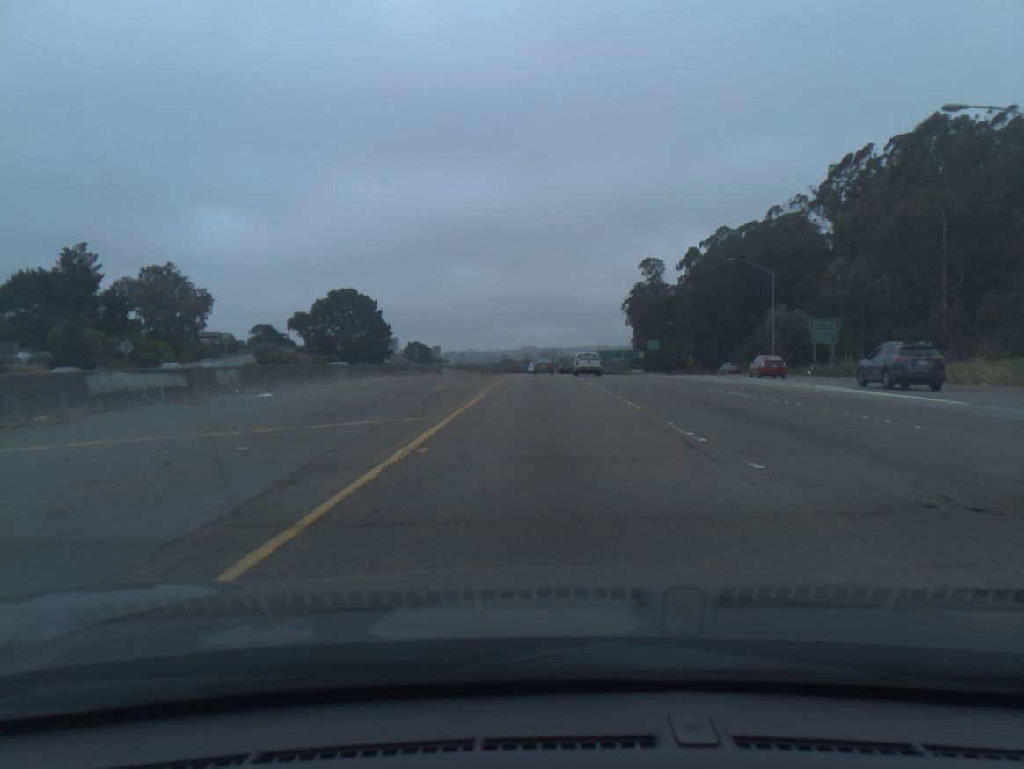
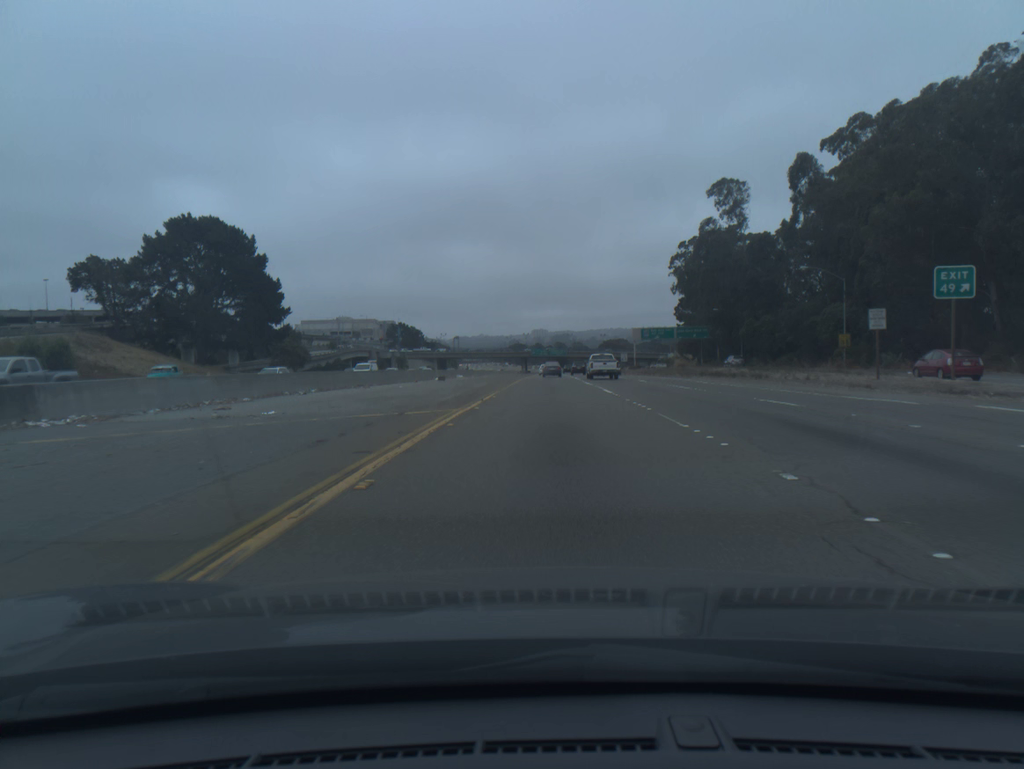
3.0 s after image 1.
(-0.3, +73.9) m; -1°
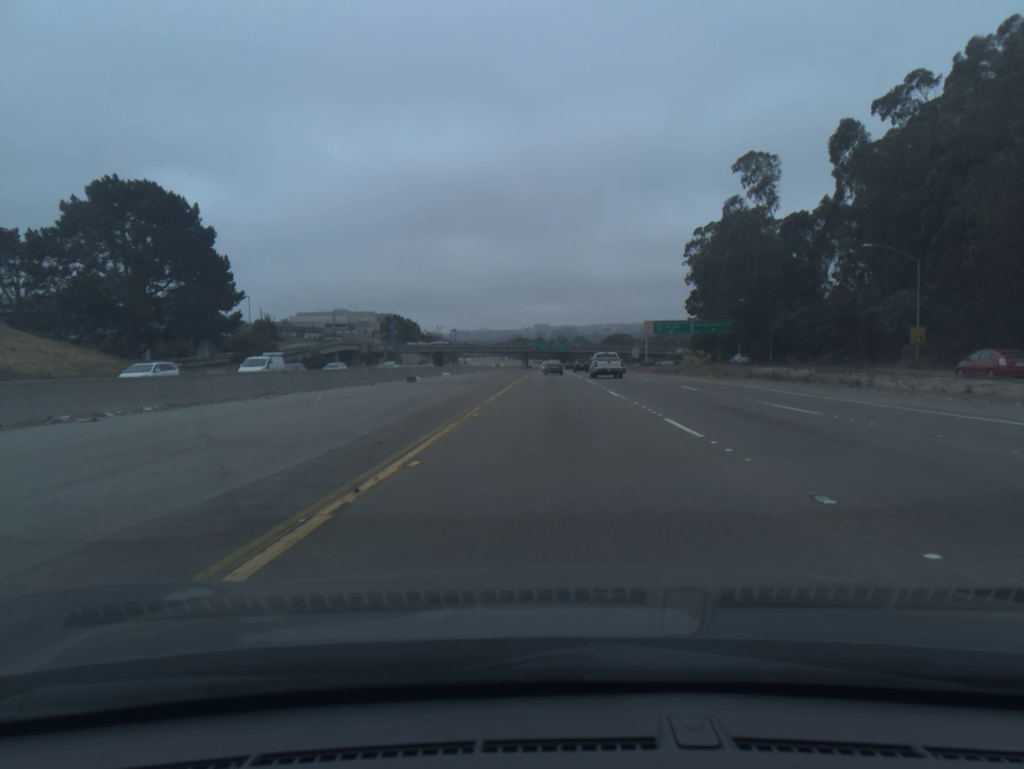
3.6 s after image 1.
(0.0, +15.3) m; 0°
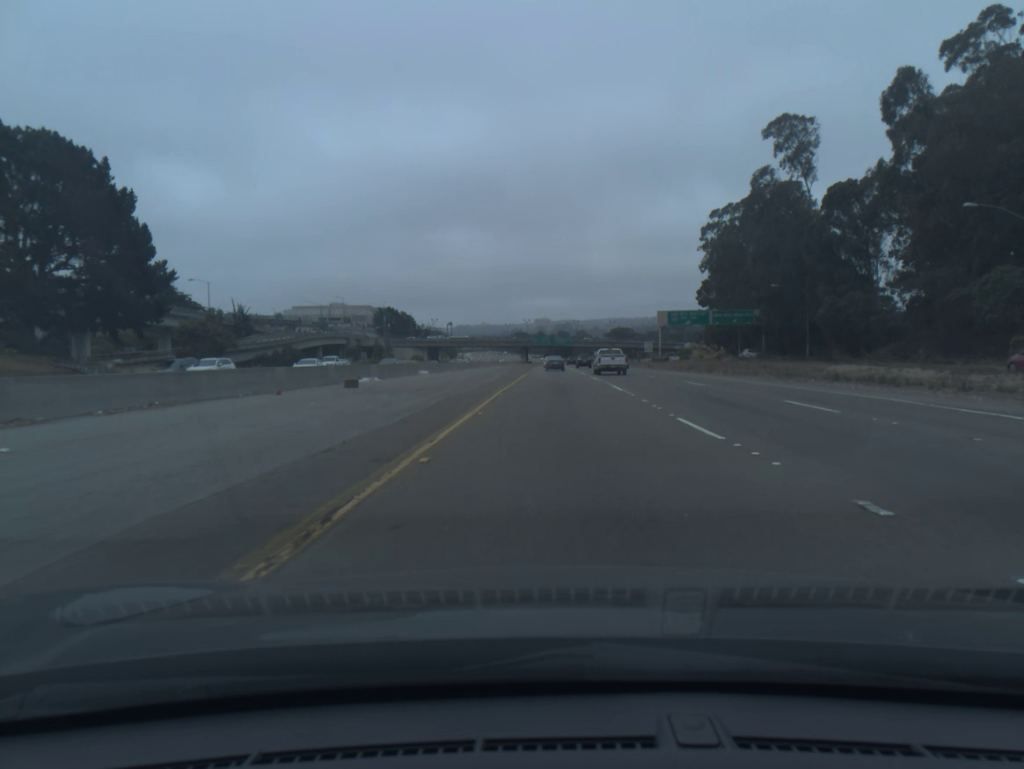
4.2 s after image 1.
(0.0, +15.4) m; 0°
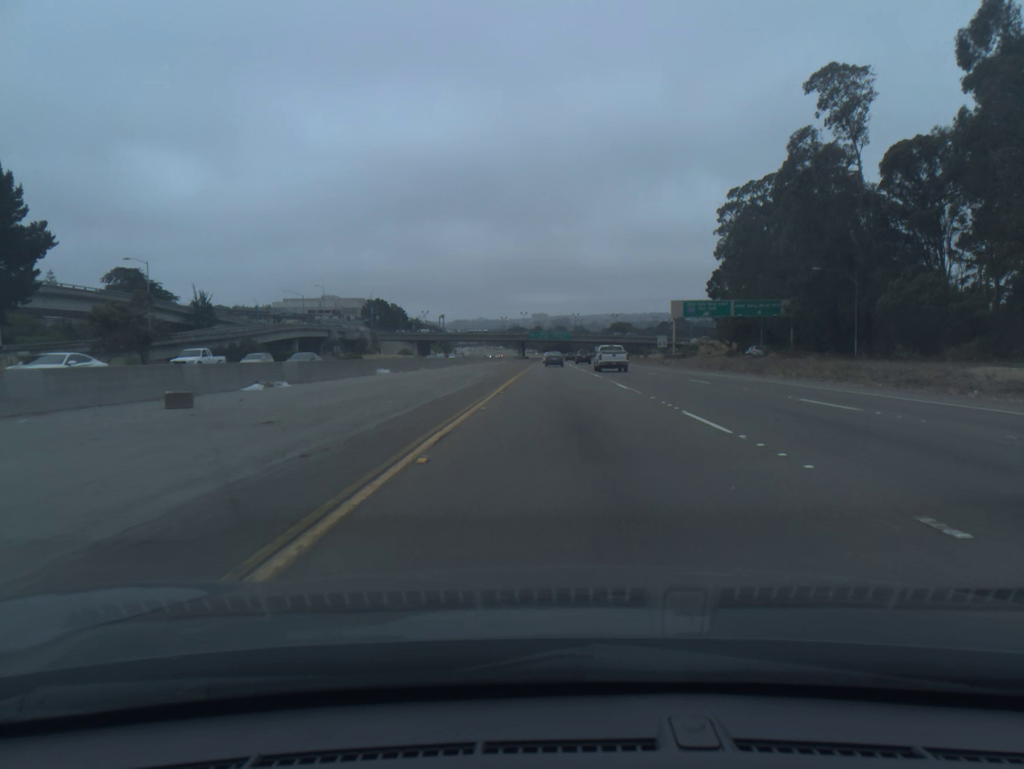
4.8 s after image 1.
(0.0, +15.6) m; 0°
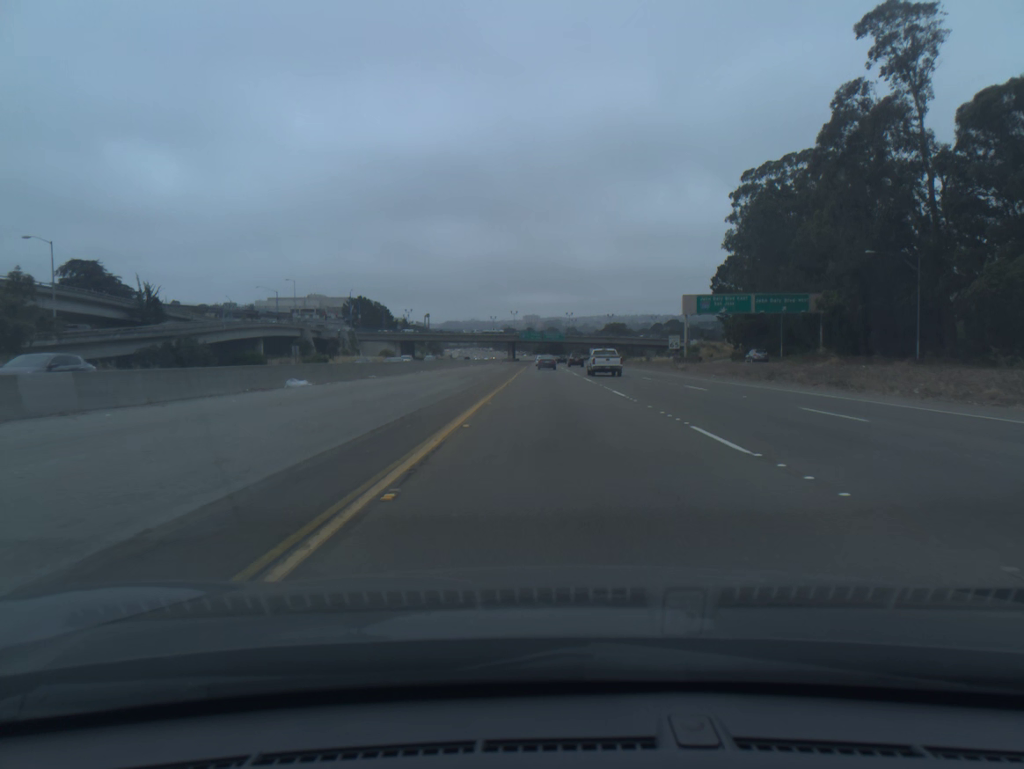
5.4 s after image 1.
(+0.1, +15.7) m; 0°
